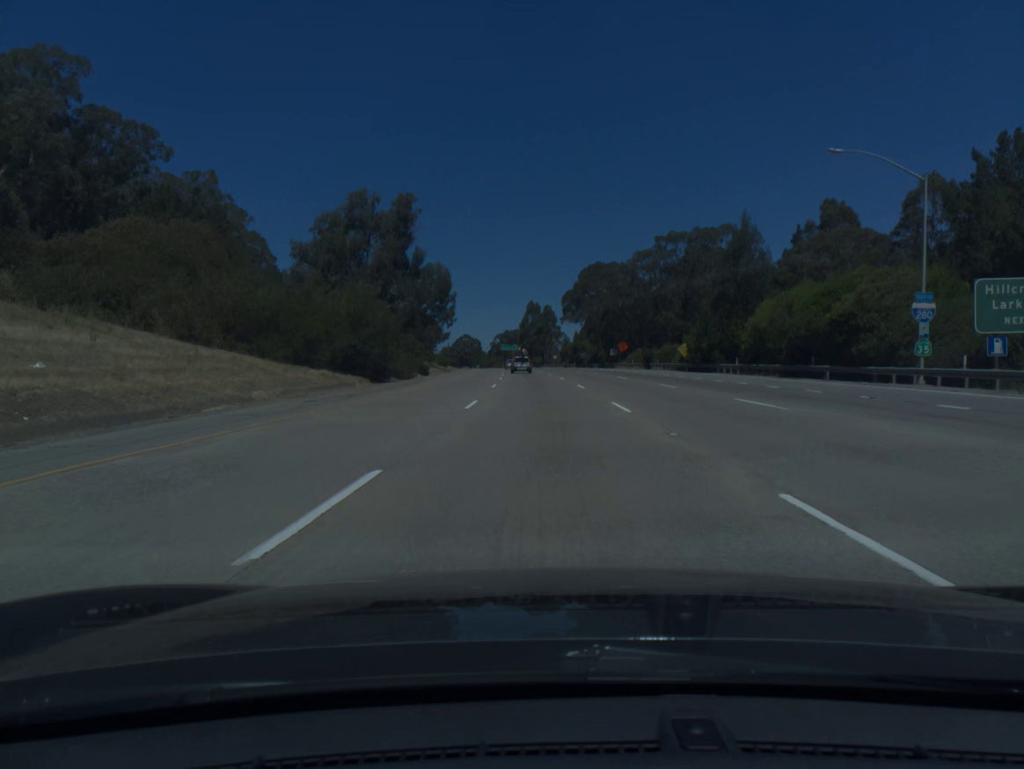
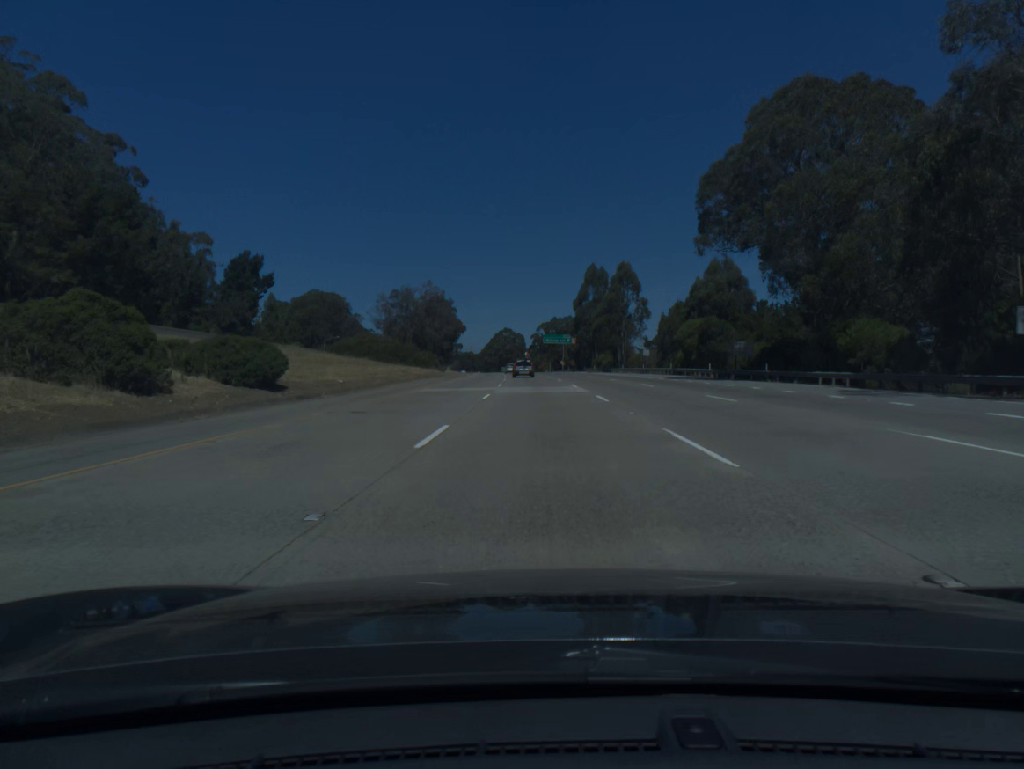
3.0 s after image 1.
(-3.2, +96.5) m; -4°
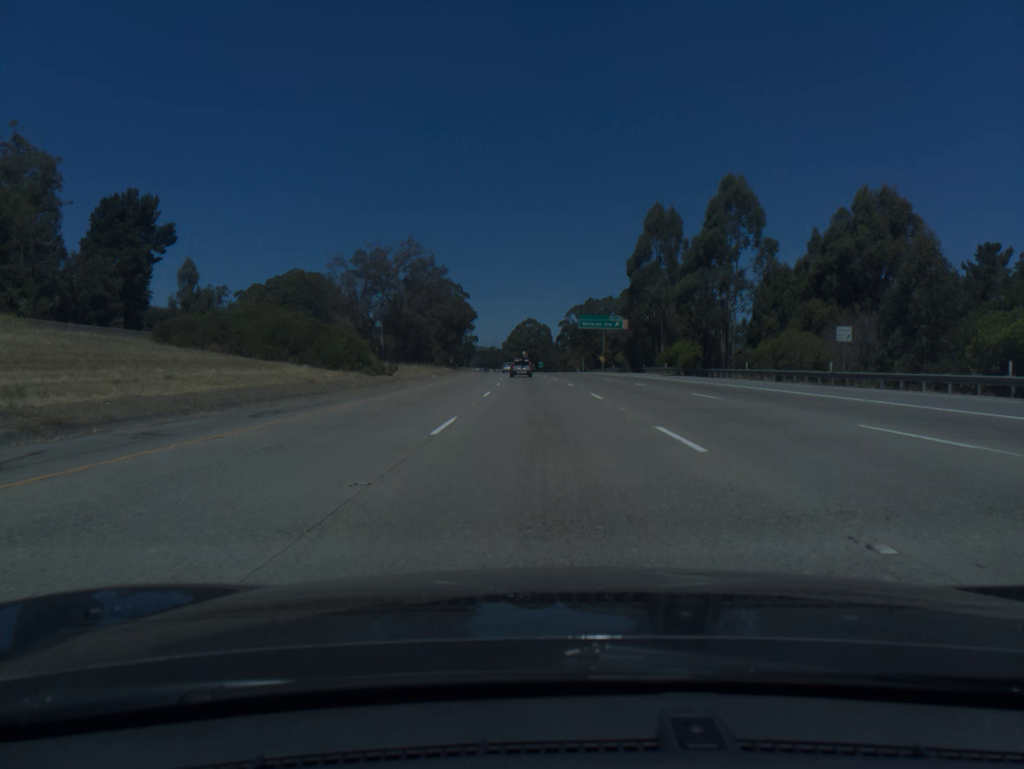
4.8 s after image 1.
(-1.0, +57.0) m; -2°
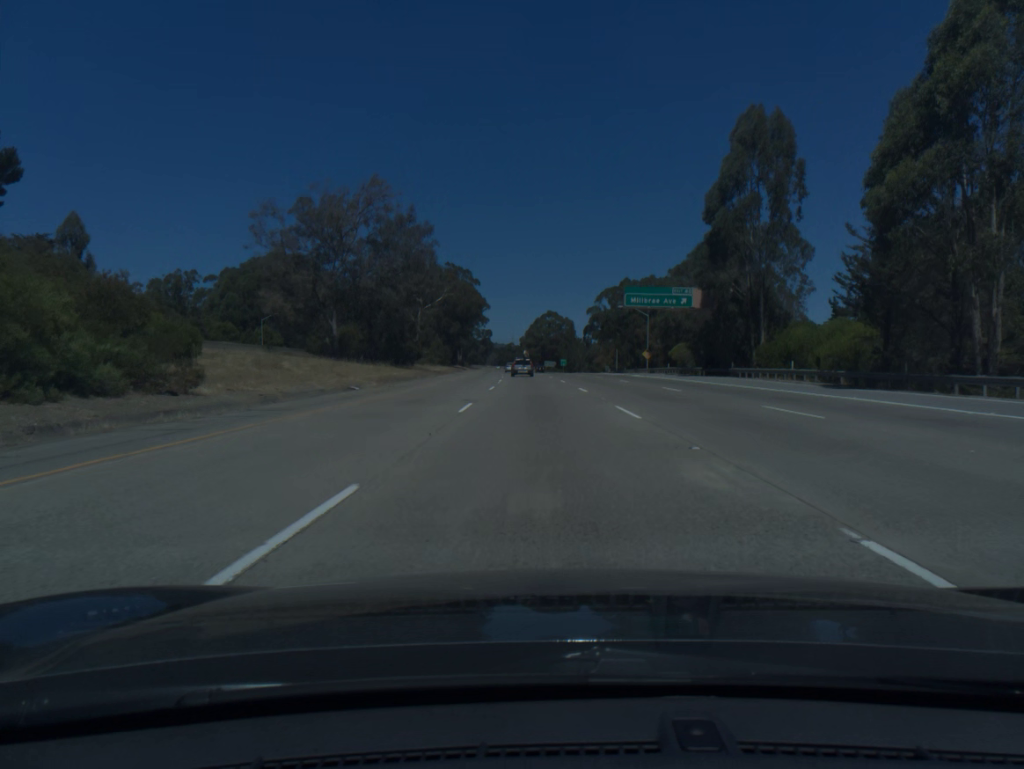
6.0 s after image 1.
(-0.4, +37.9) m; -1°
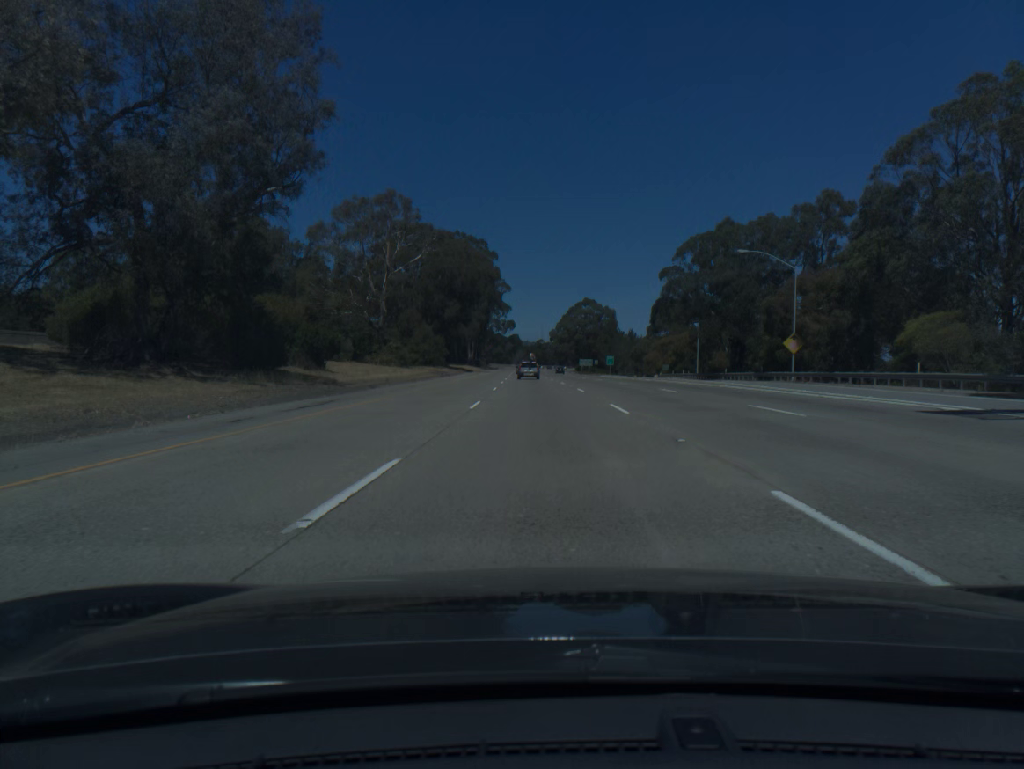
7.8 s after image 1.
(-1.2, +56.7) m; -2°
